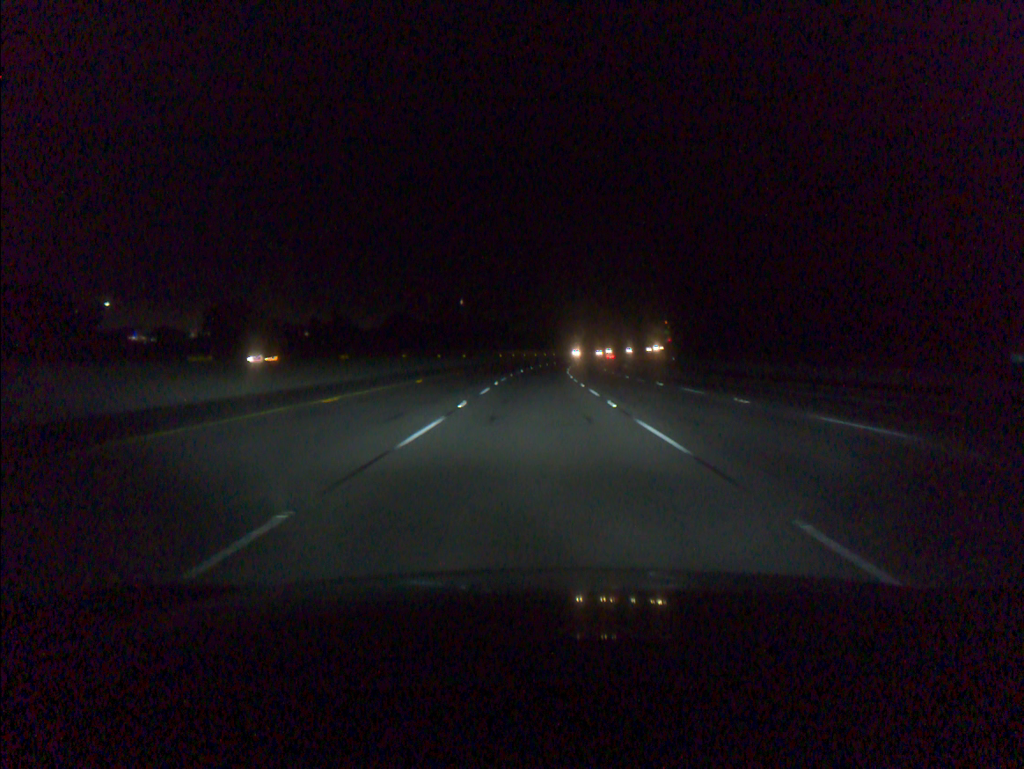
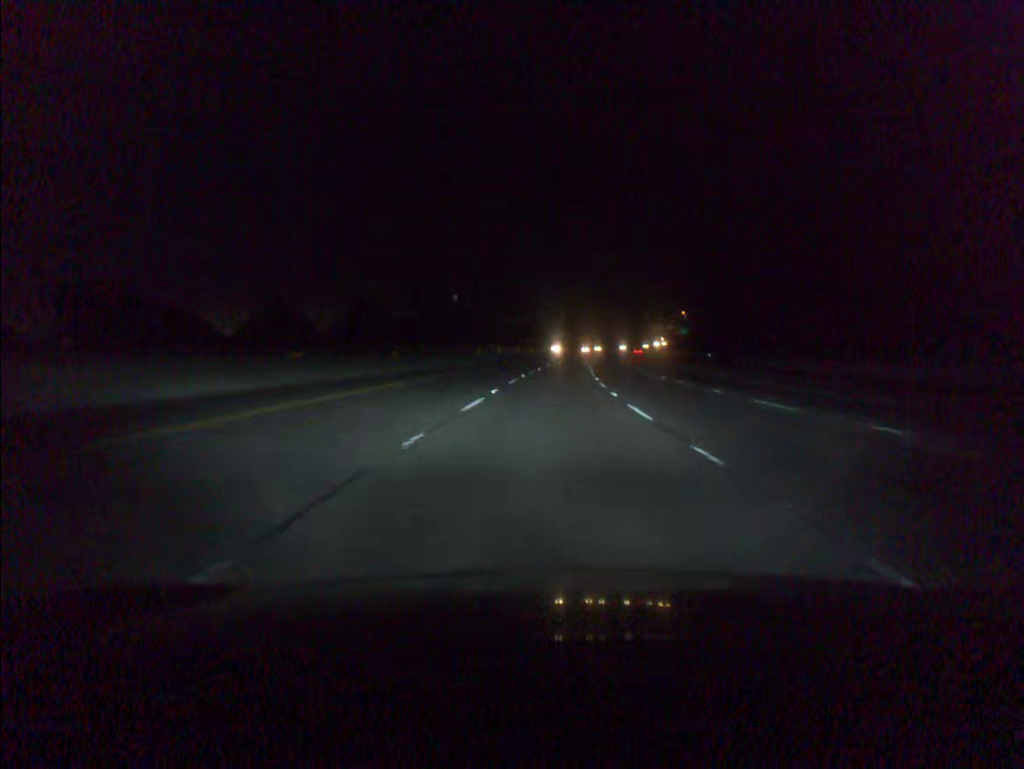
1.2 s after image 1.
(0.0, +37.9) m; 0°
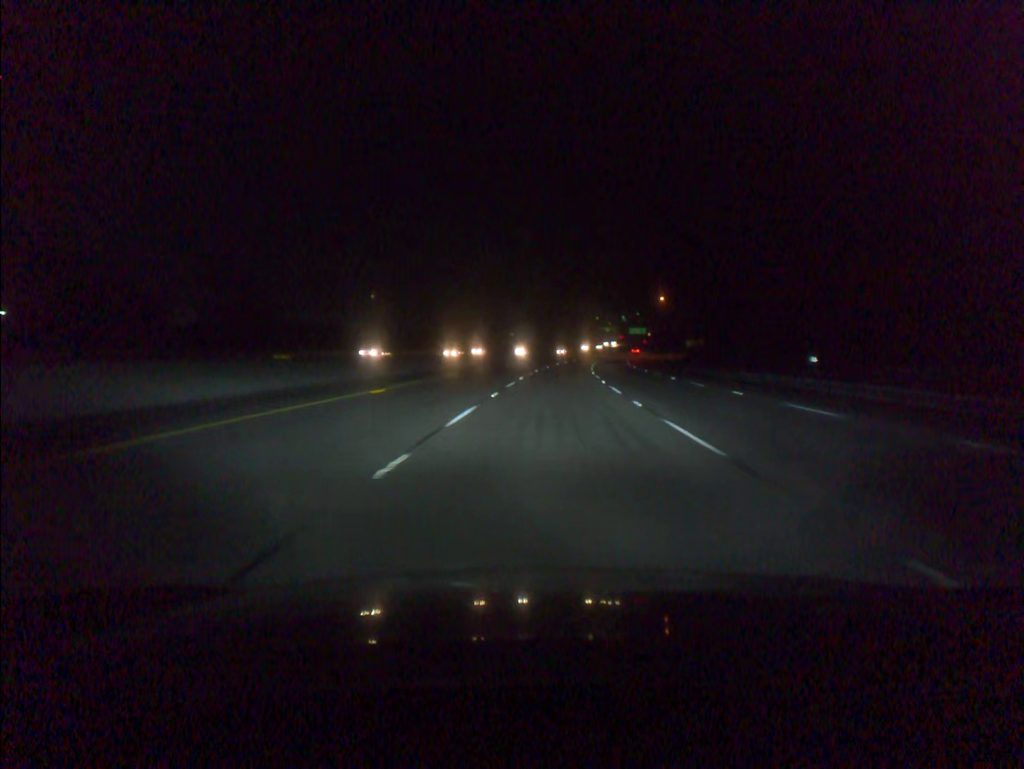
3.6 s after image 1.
(+3.1, +75.9) m; +5°
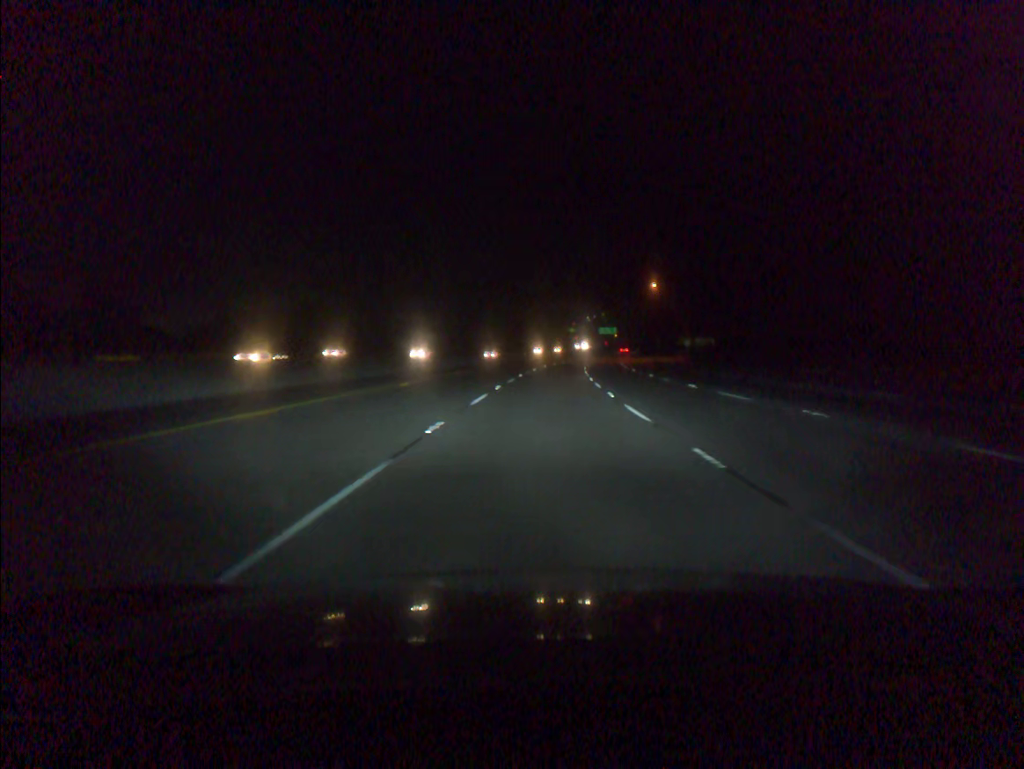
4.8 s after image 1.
(+0.9, +38.0) m; +3°
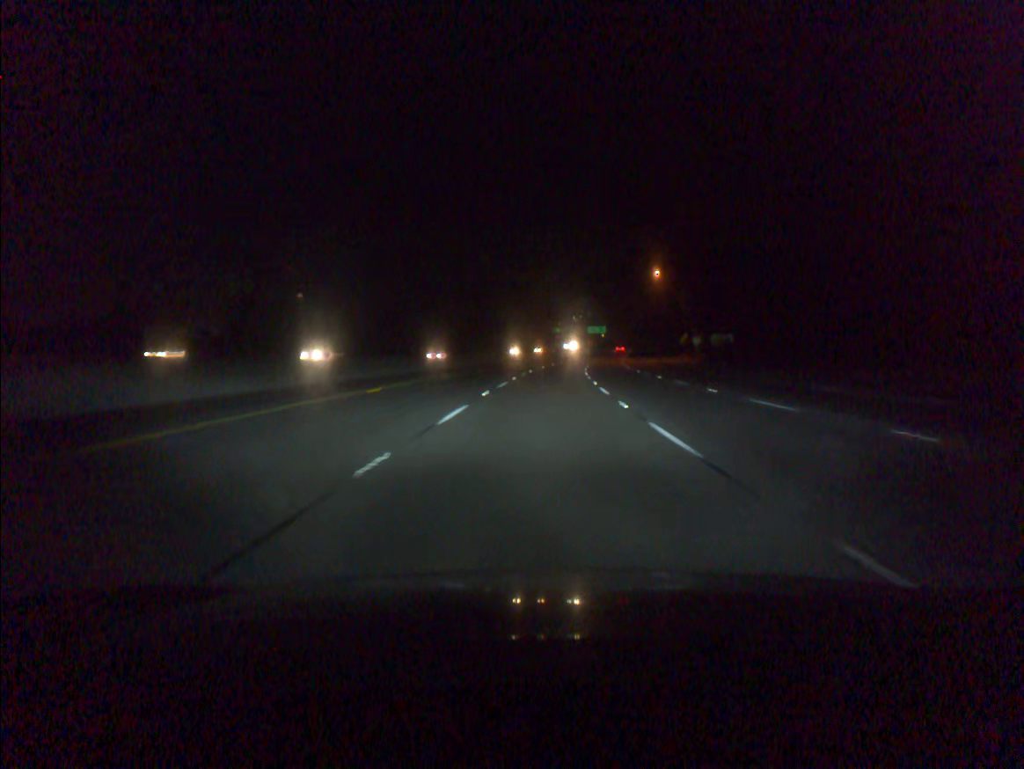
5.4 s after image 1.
(+0.2, +19.0) m; +1°
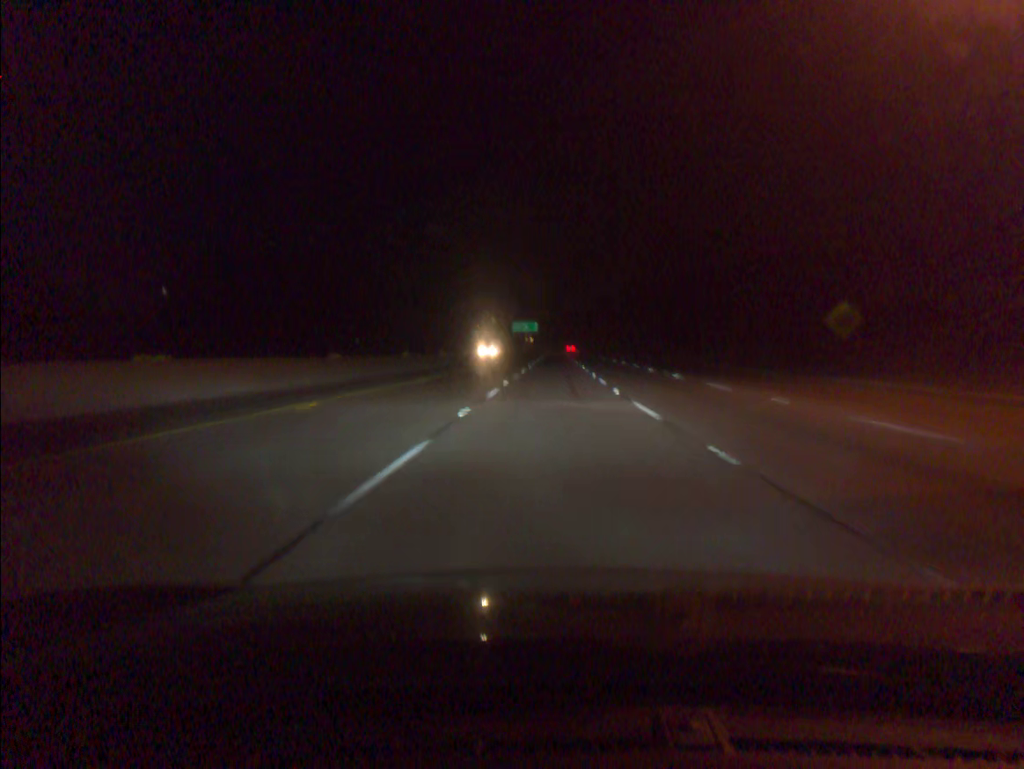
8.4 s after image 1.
(+4.3, +94.7) m; +6°
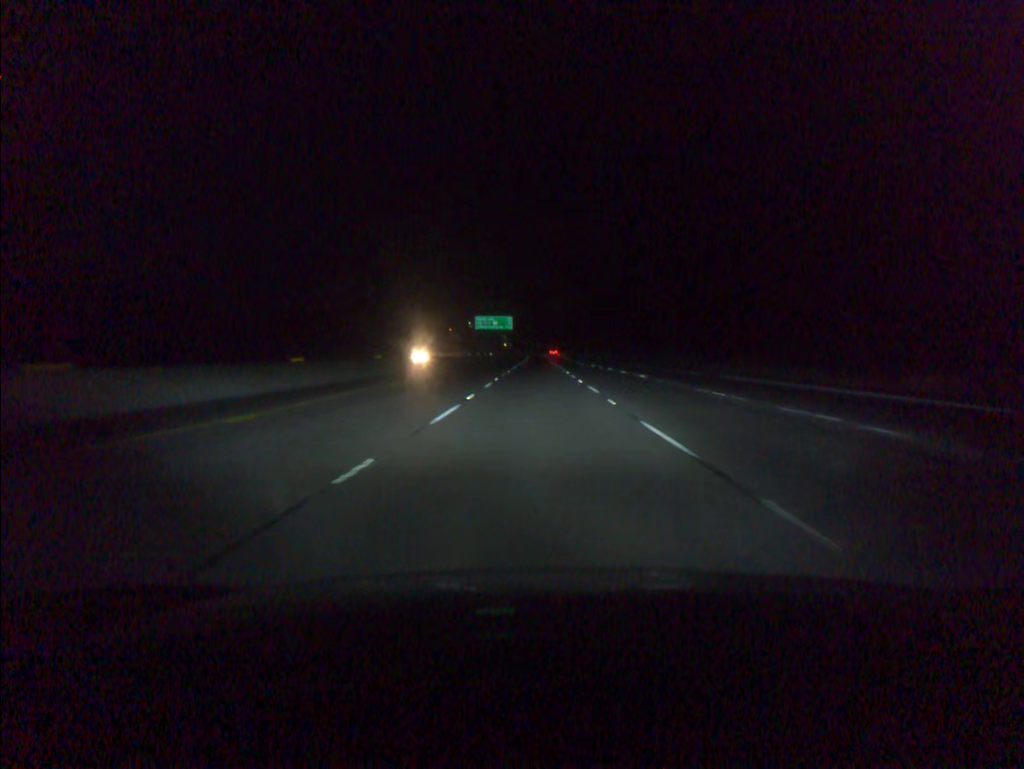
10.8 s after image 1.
(+1.7, +75.5) m; +1°
